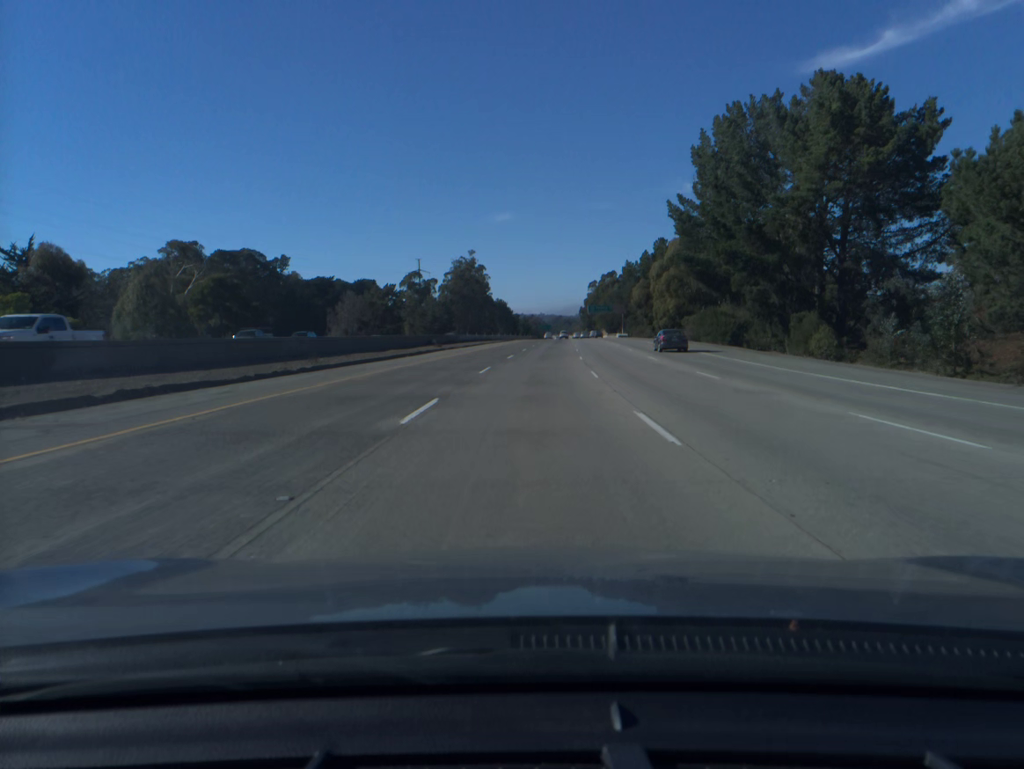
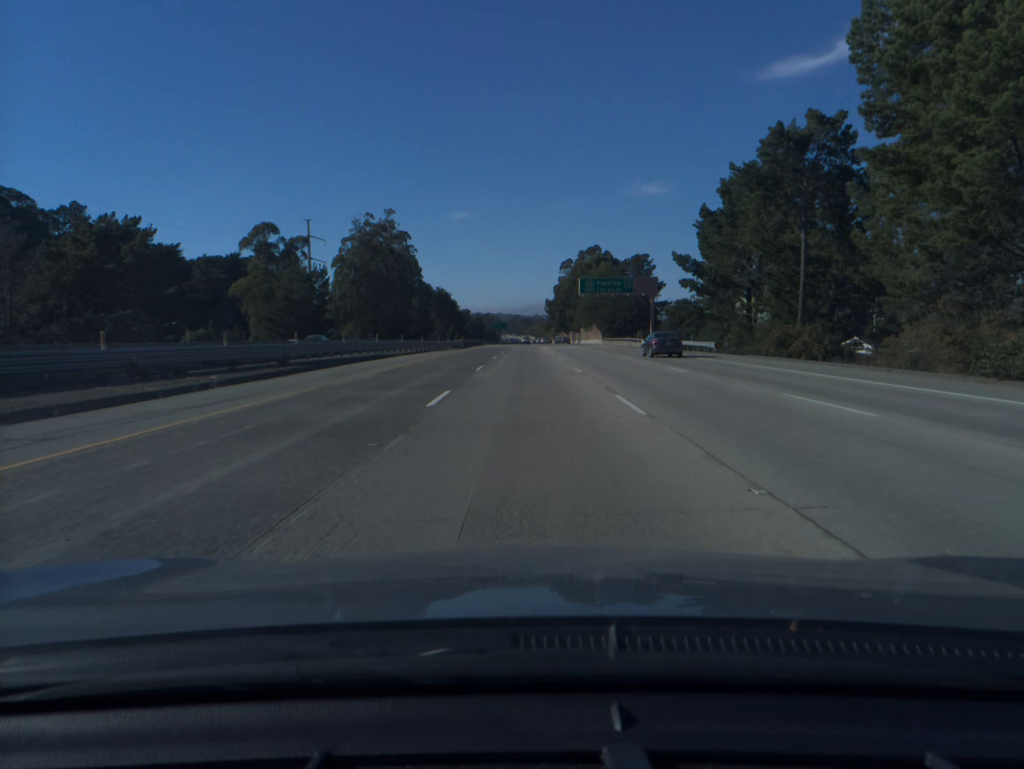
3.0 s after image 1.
(+3.9, +99.4) m; +3°
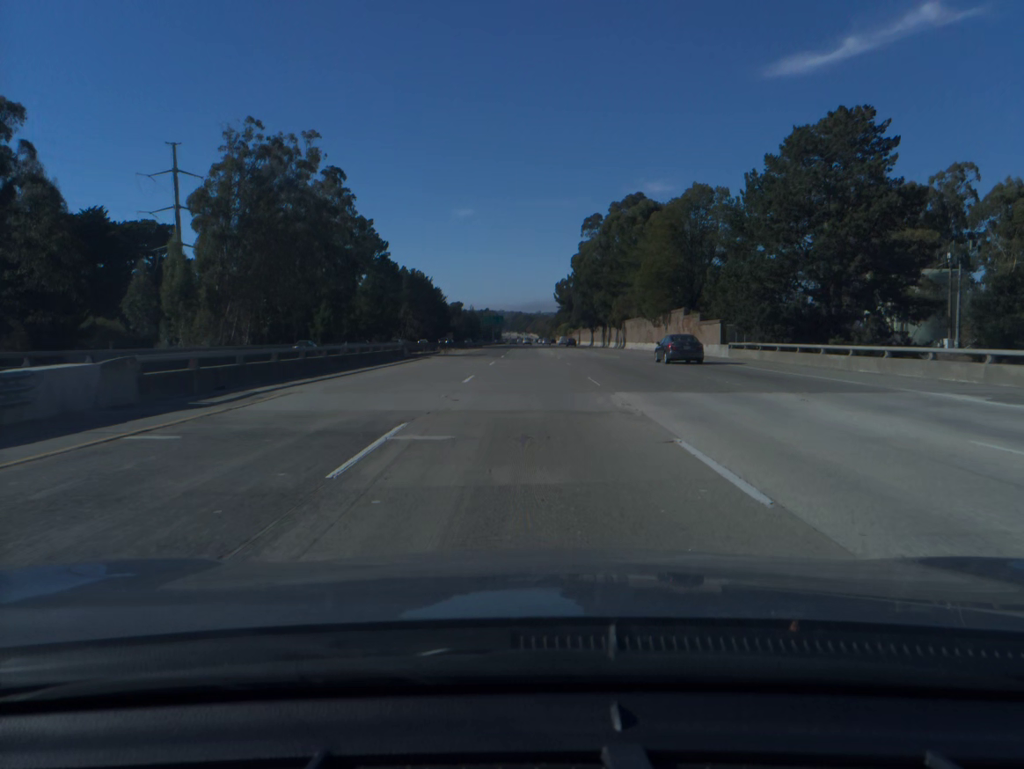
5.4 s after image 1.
(-0.1, +80.0) m; 0°
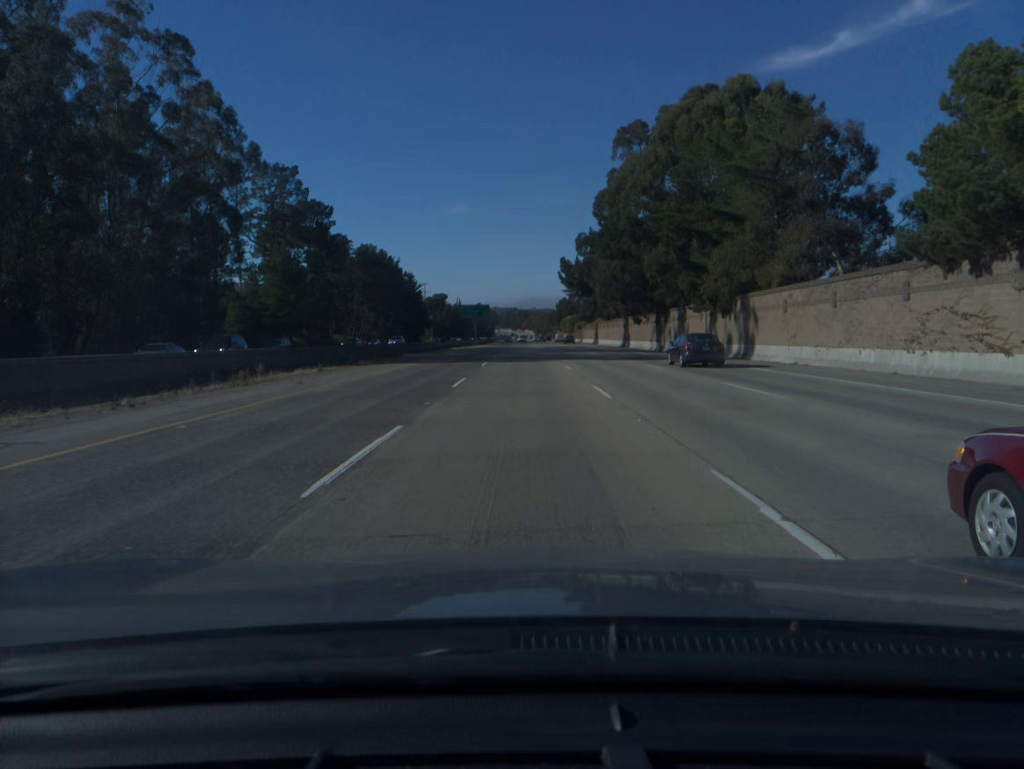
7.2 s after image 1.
(+0.2, +59.9) m; 0°
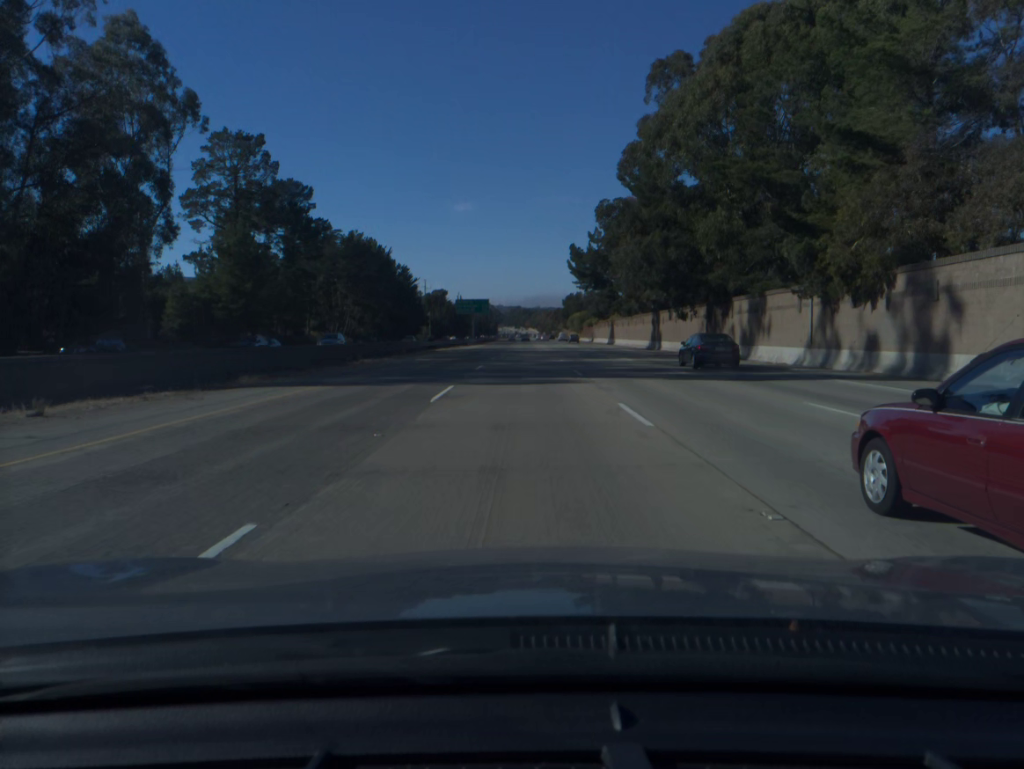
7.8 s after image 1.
(0.0, +20.0) m; 0°
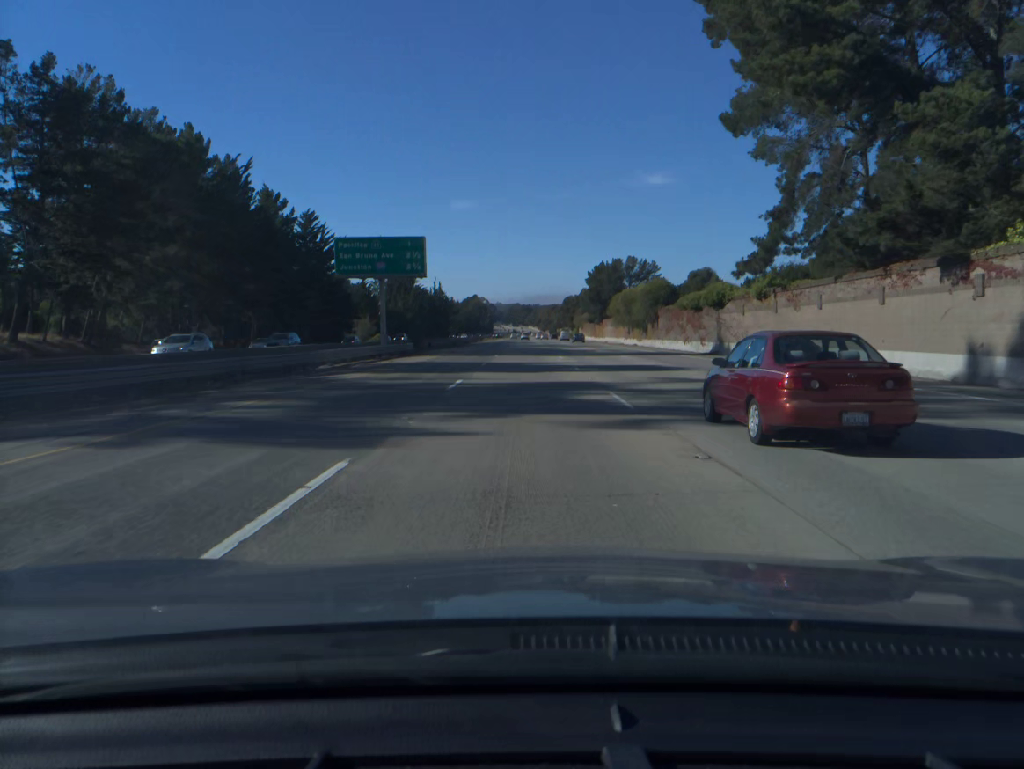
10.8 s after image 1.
(-0.2, +99.7) m; 0°
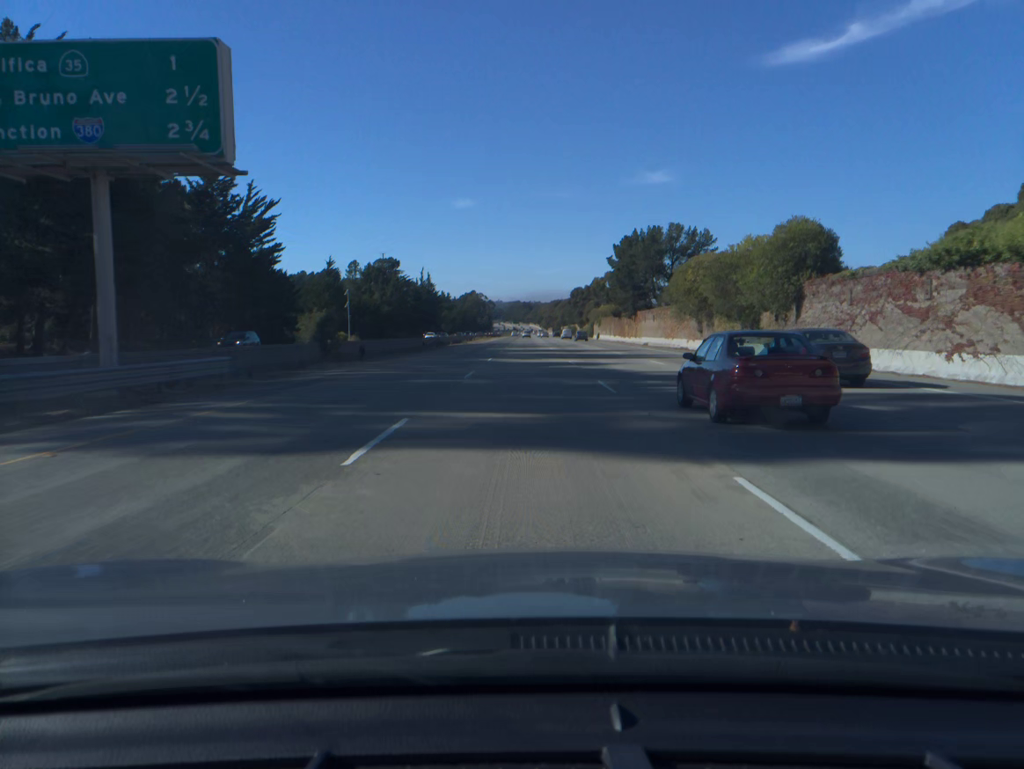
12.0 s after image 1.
(0.0, +39.8) m; 0°
